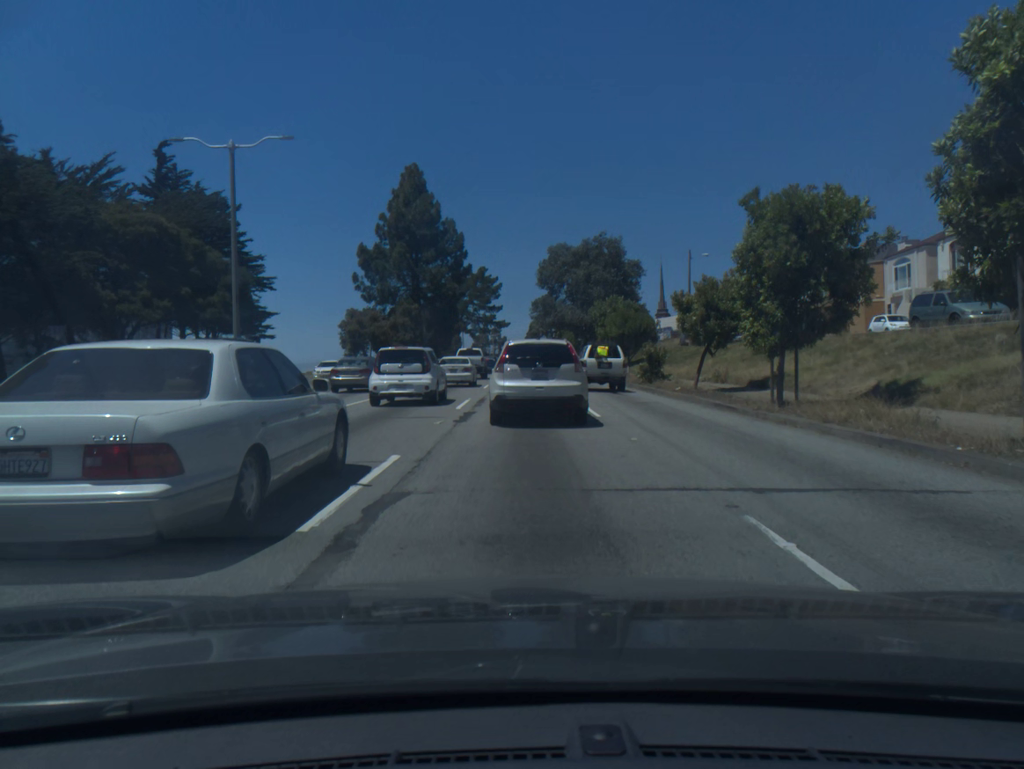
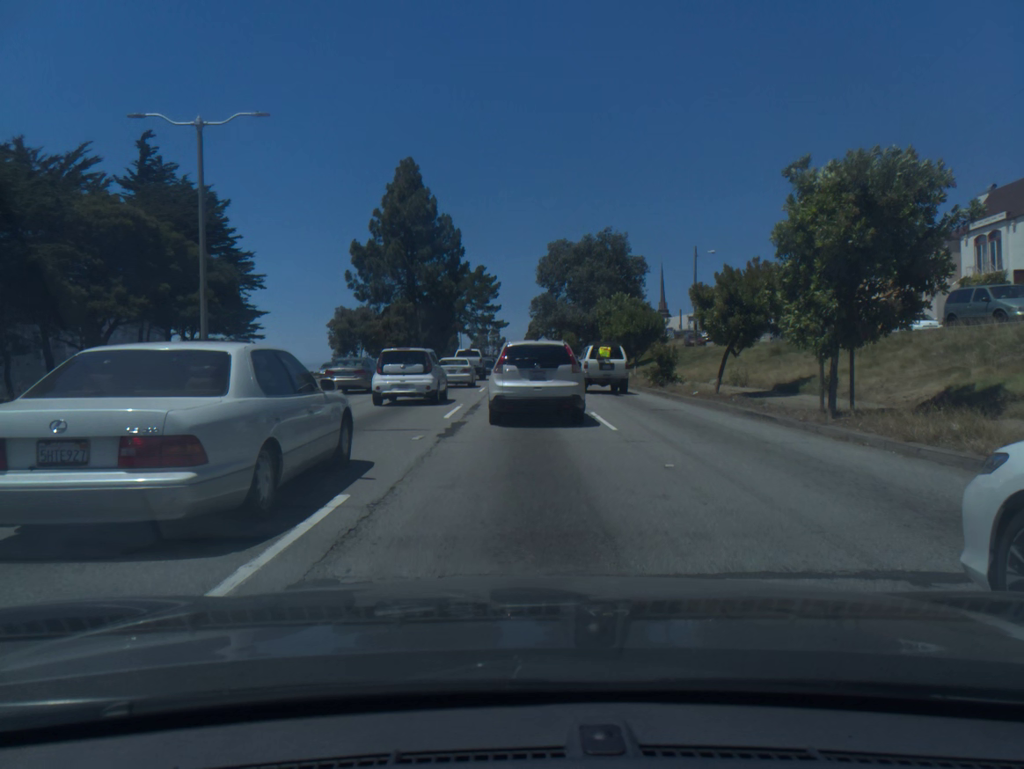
(0.0, +2.9) m; 0°
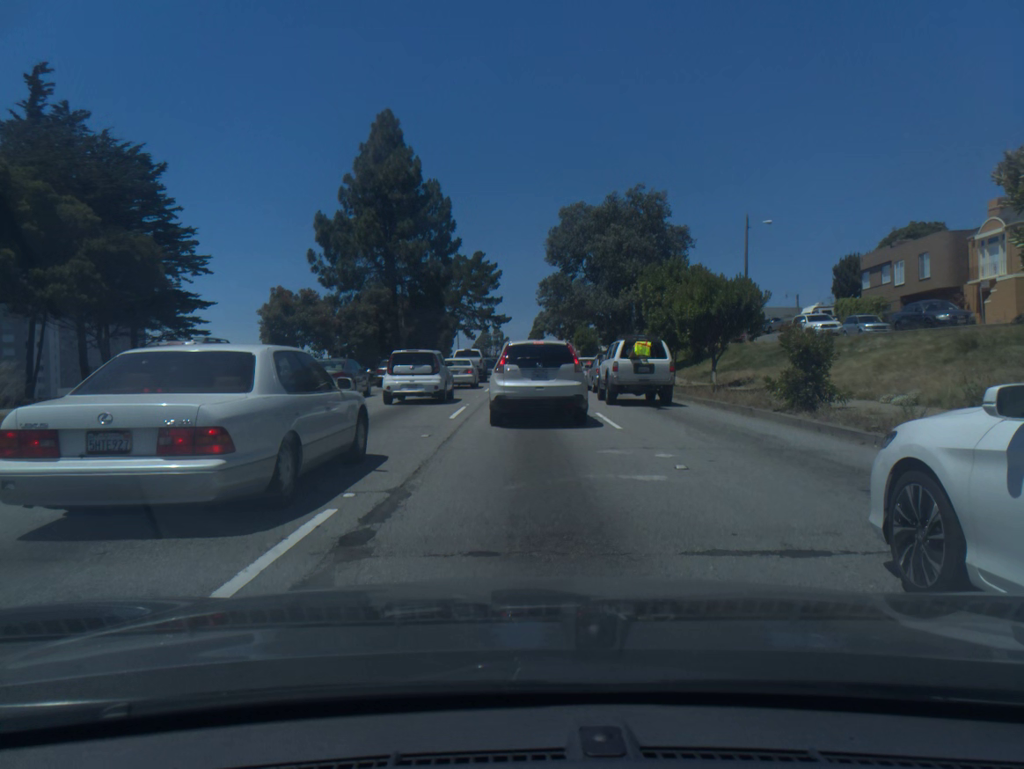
(-0.1, +14.7) m; 0°
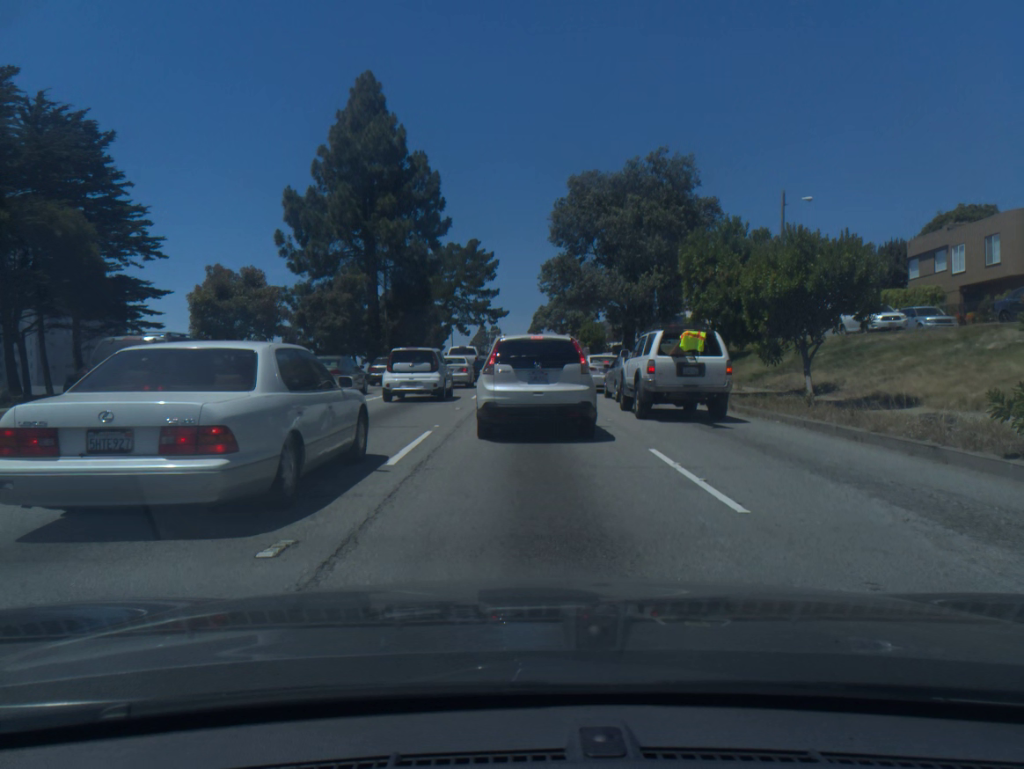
(0.0, +7.8) m; 0°
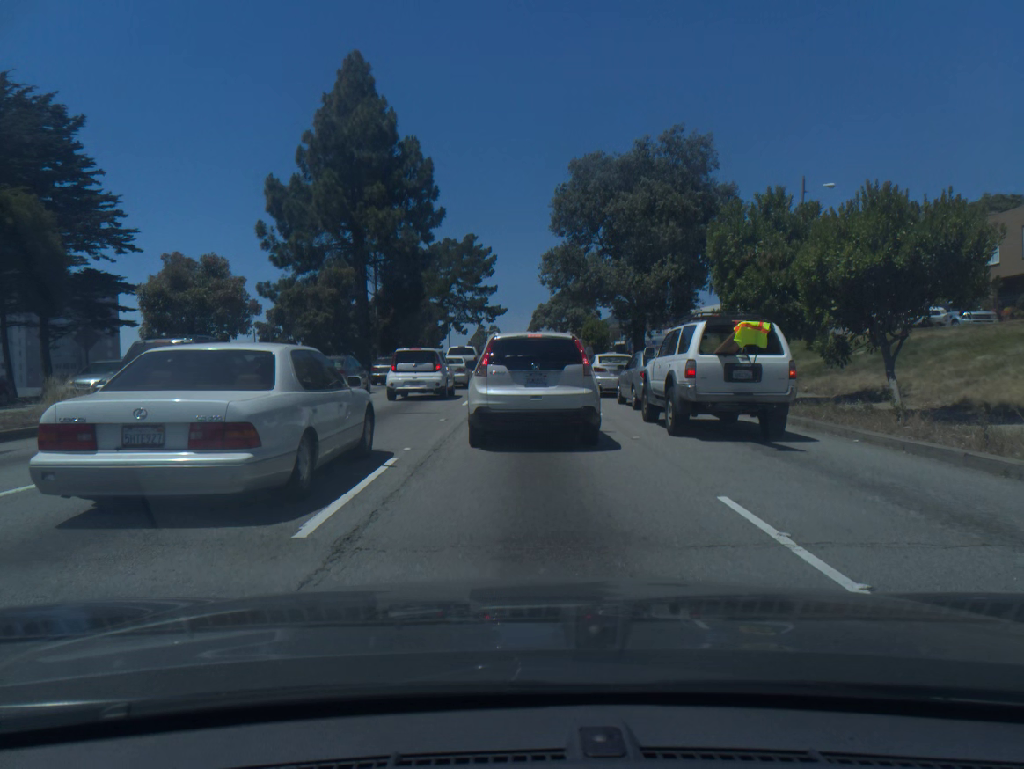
(0.0, +3.7) m; +1°
